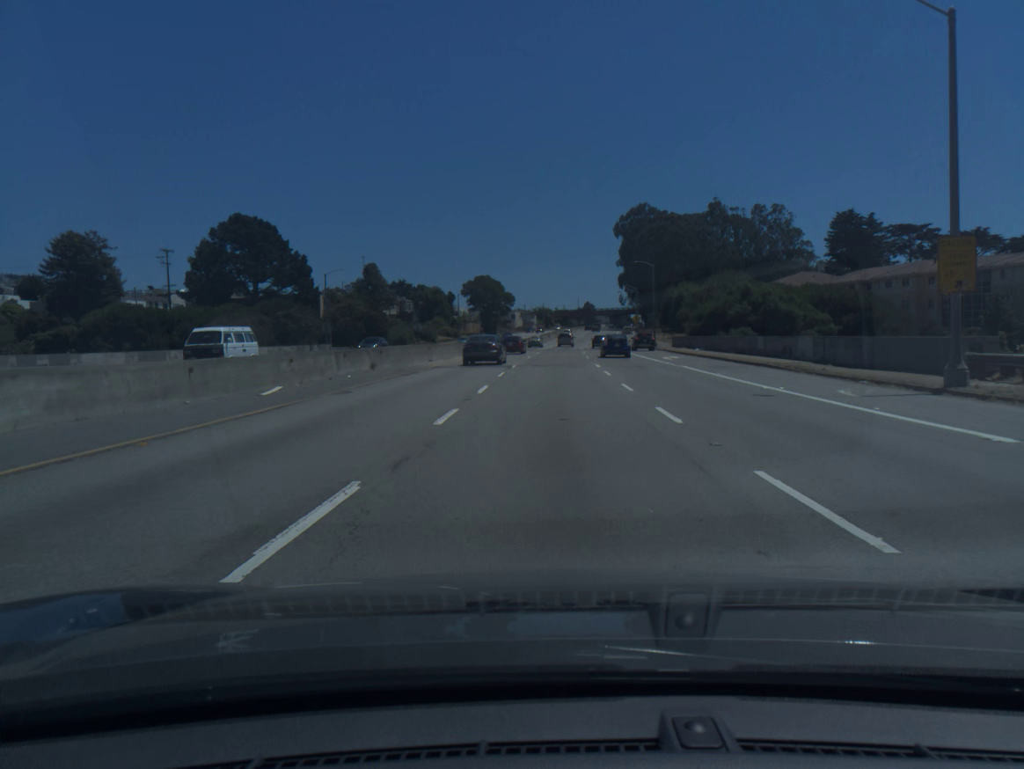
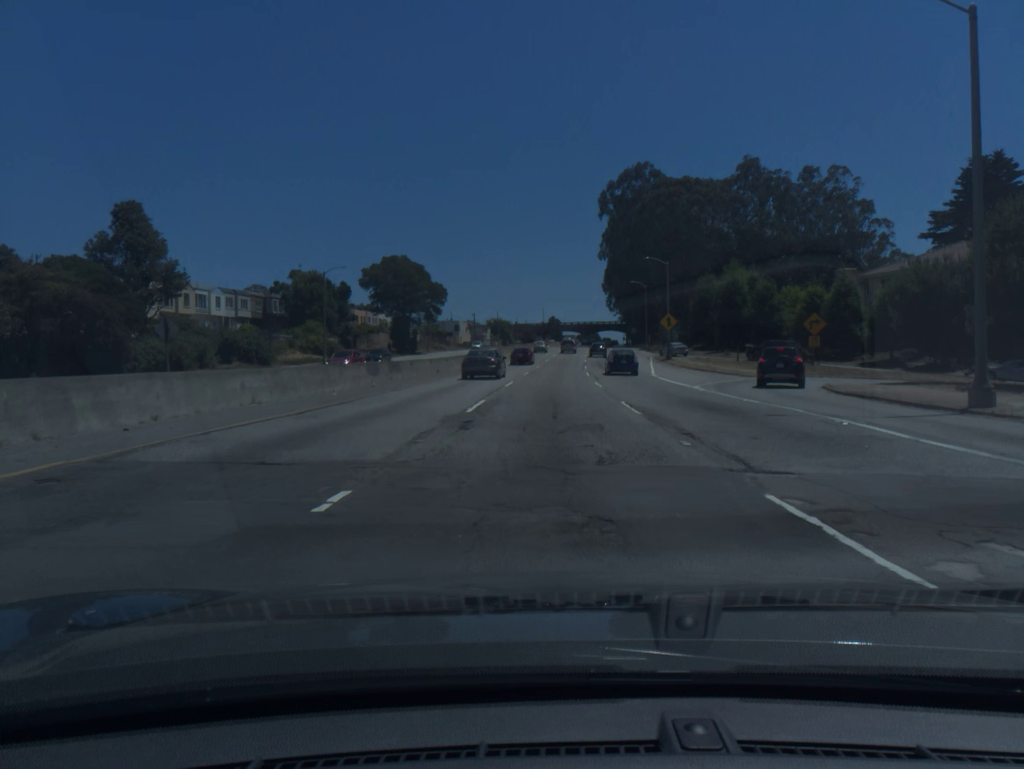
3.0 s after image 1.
(+1.7, +71.2) m; +3°
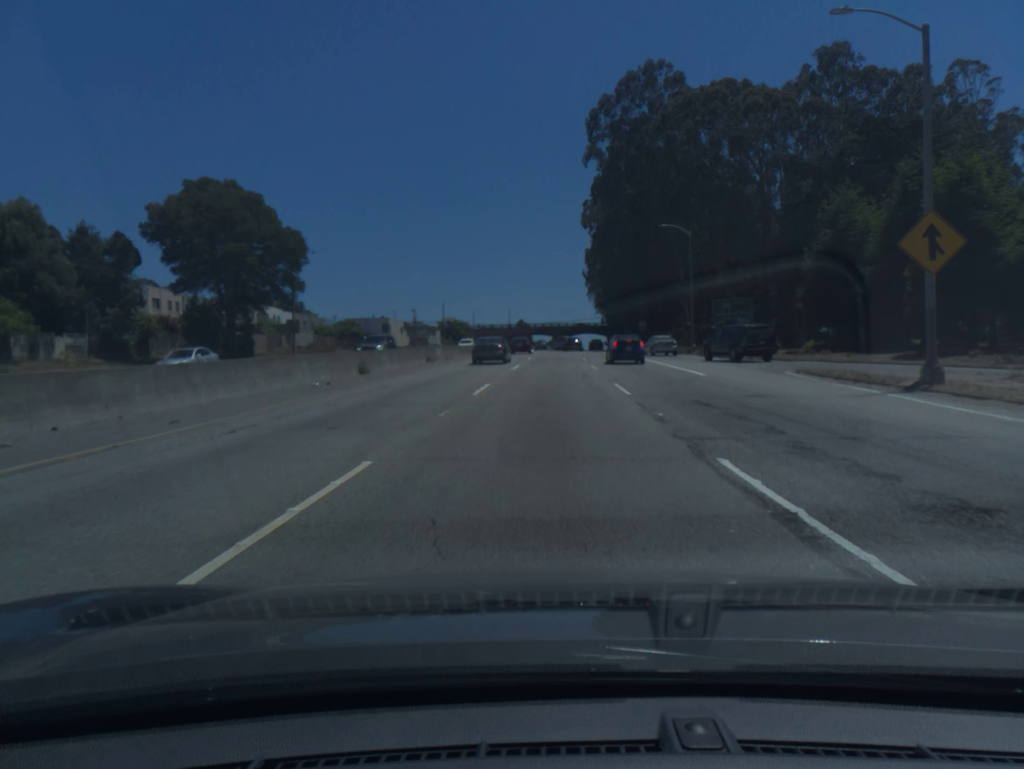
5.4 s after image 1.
(+1.2, +55.4) m; +2°
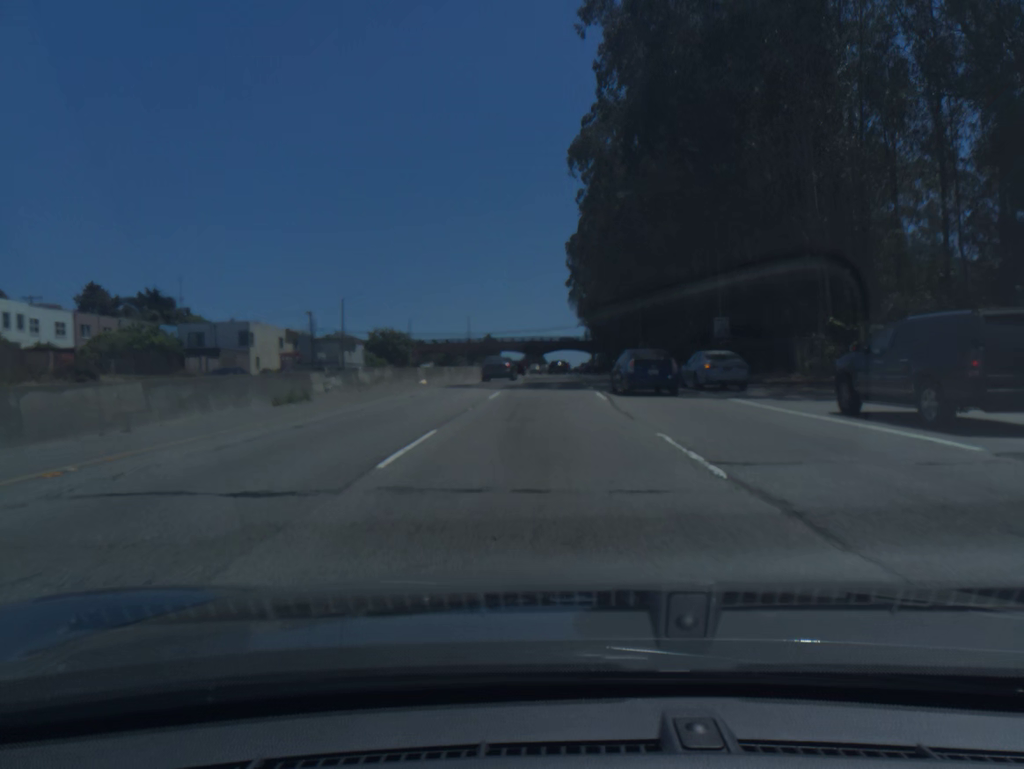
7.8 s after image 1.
(+1.1, +55.1) m; +2°
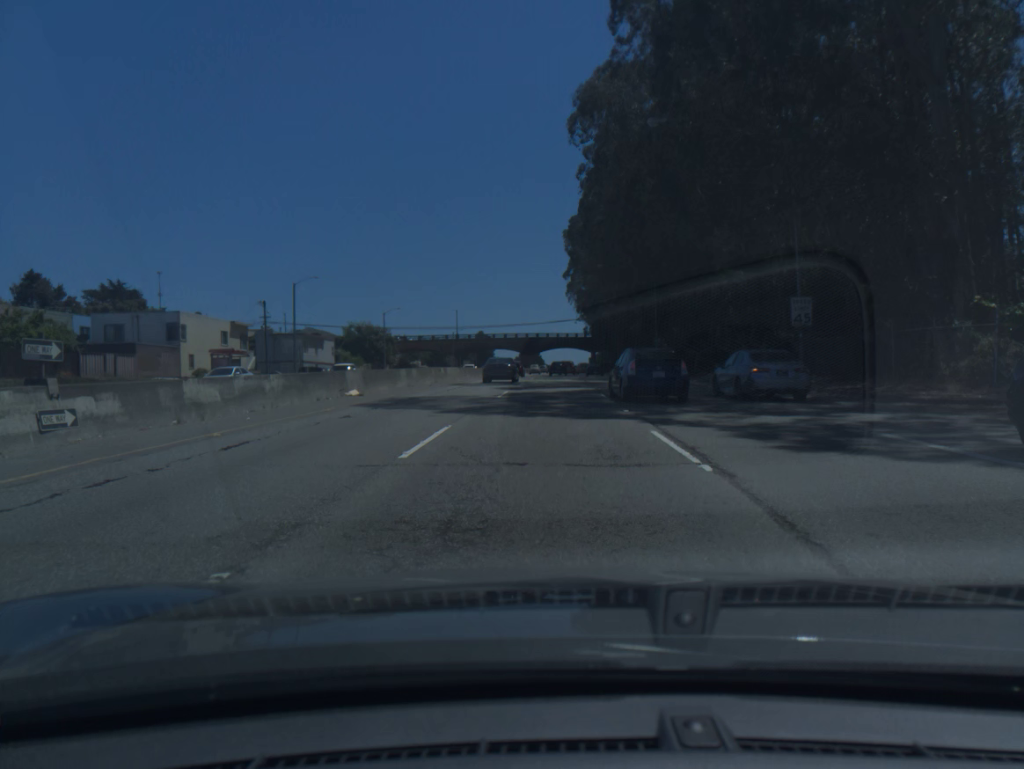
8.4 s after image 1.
(0.0, +13.9) m; 0°
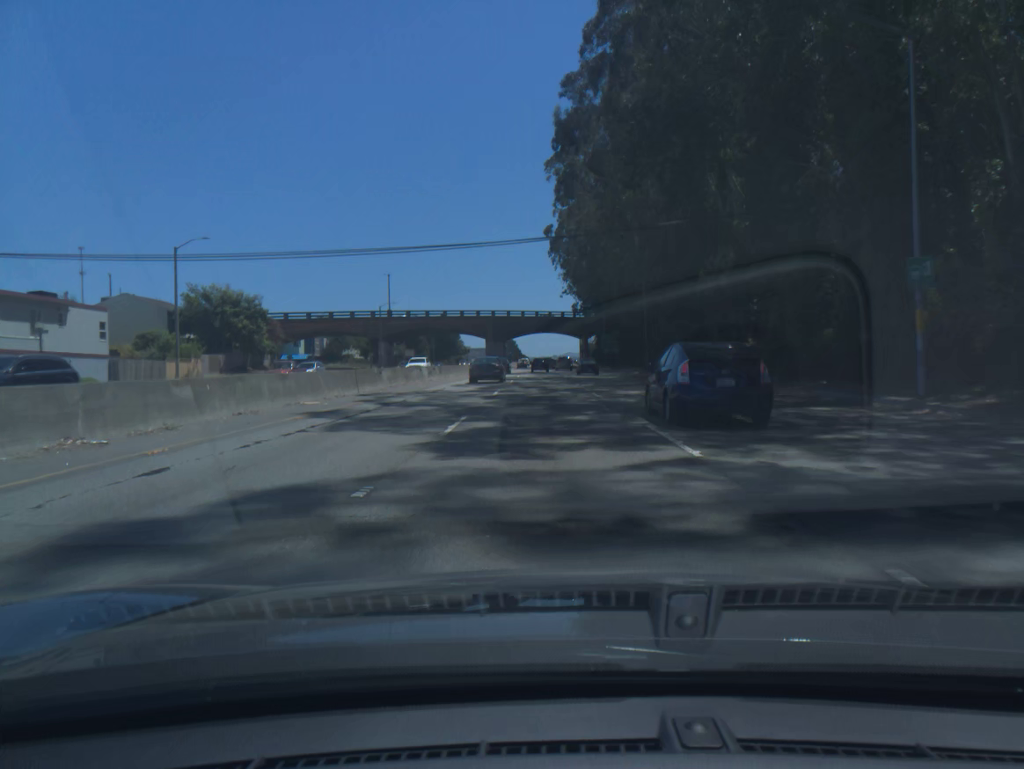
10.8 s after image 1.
(+0.7, +56.0) m; +2°
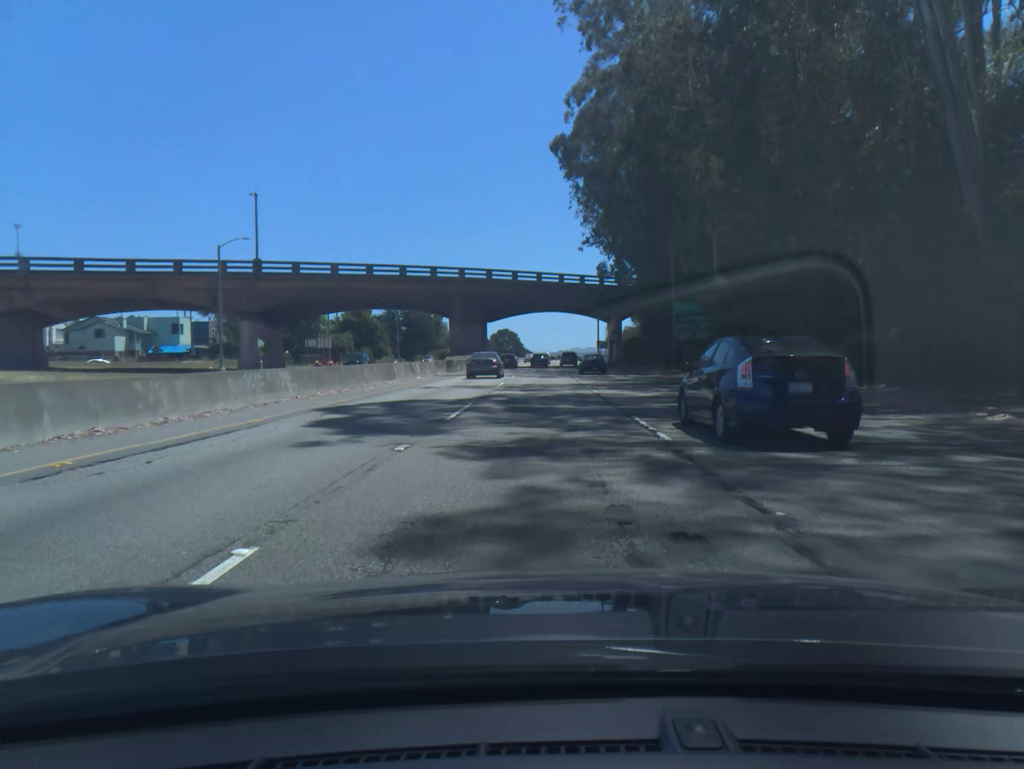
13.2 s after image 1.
(0.0, +56.5) m; 0°
